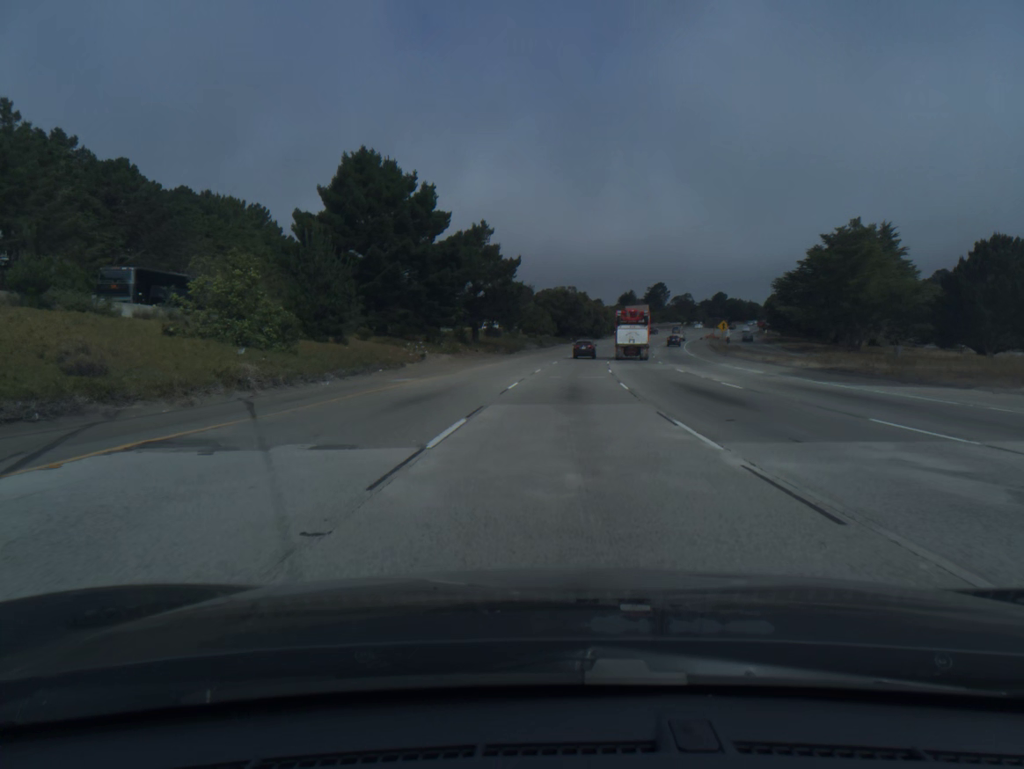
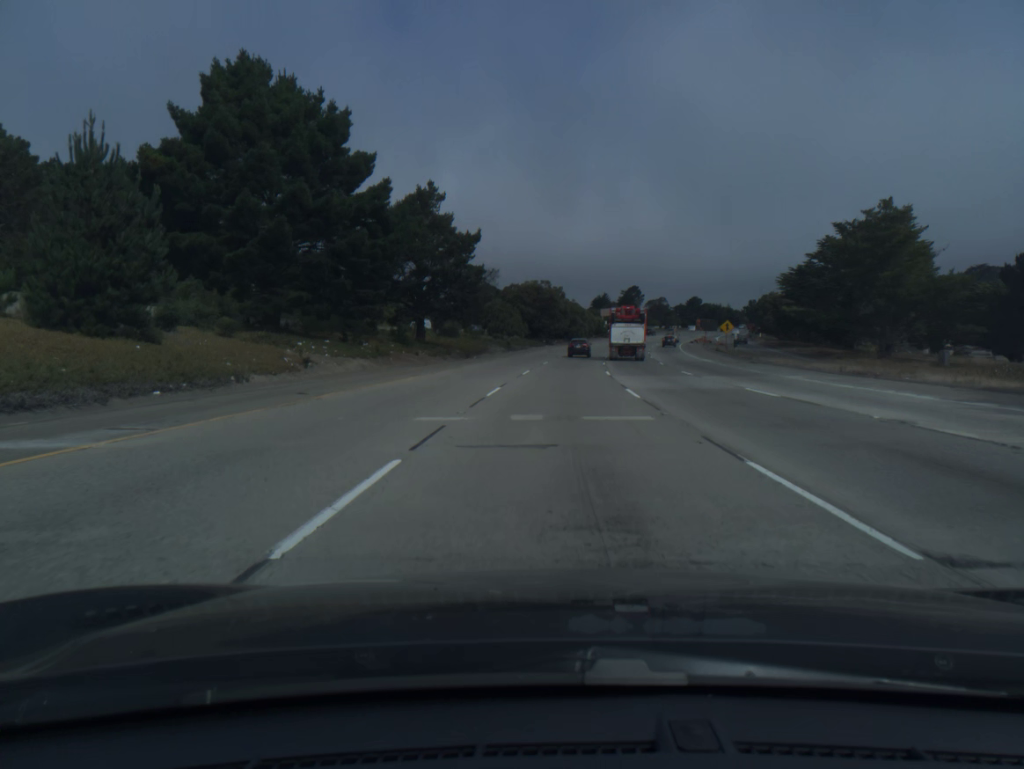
(+0.4, +19.9) m; +2°
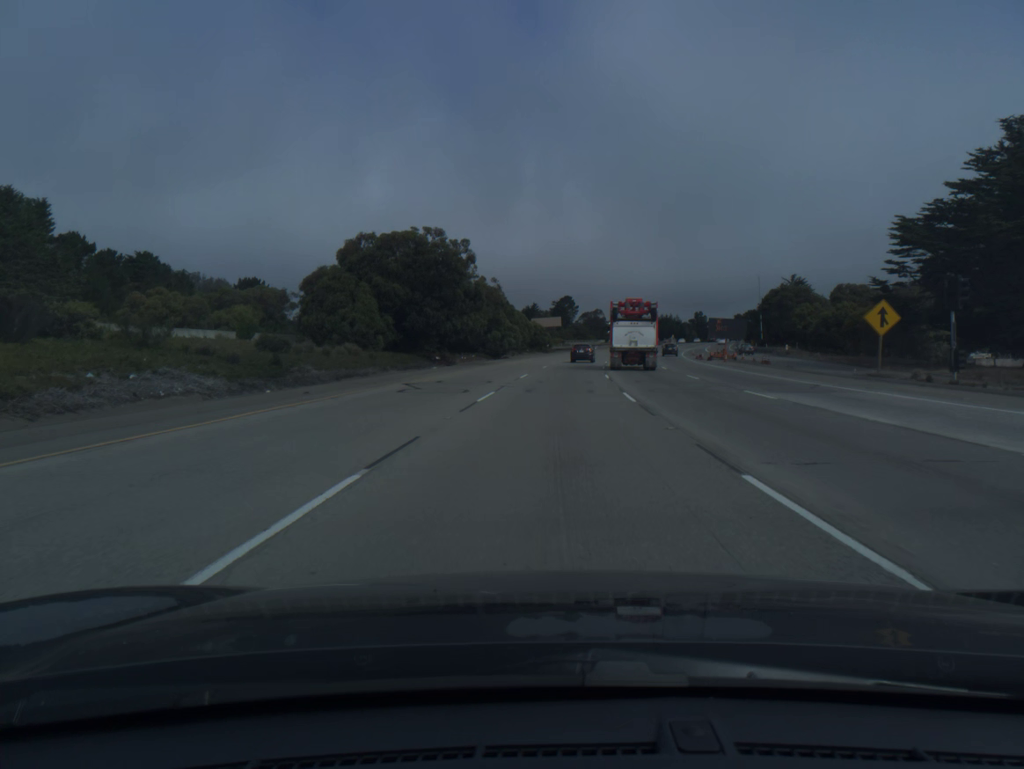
(+3.0, +58.8) m; +5°
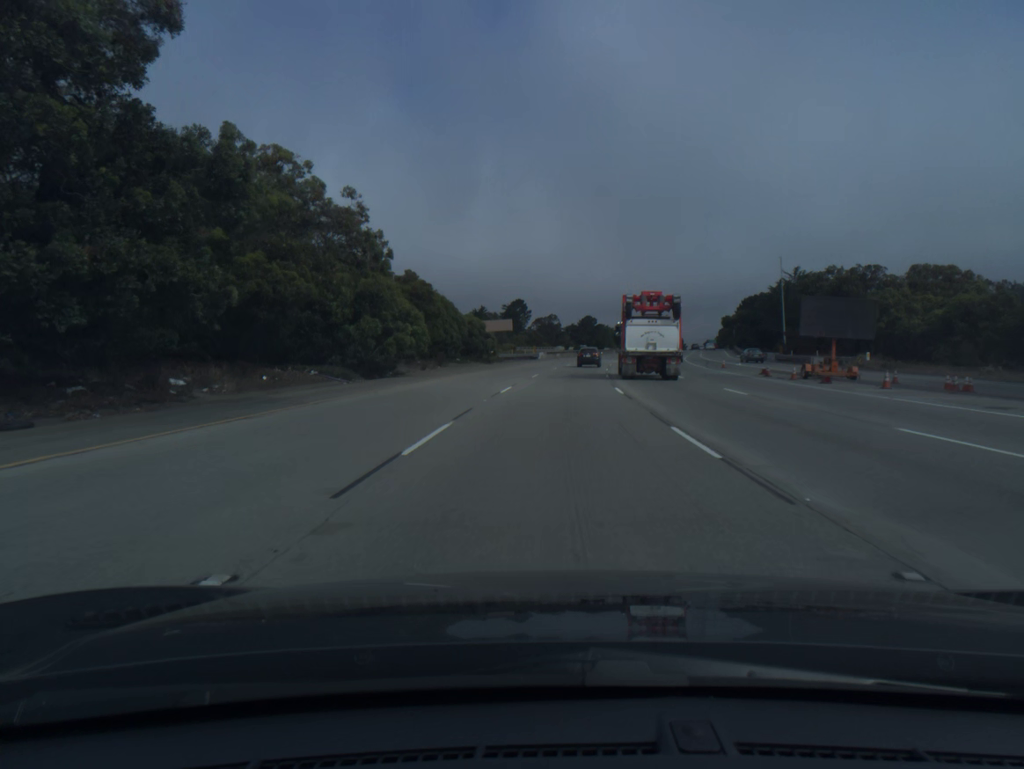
(+1.2, +38.7) m; +4°
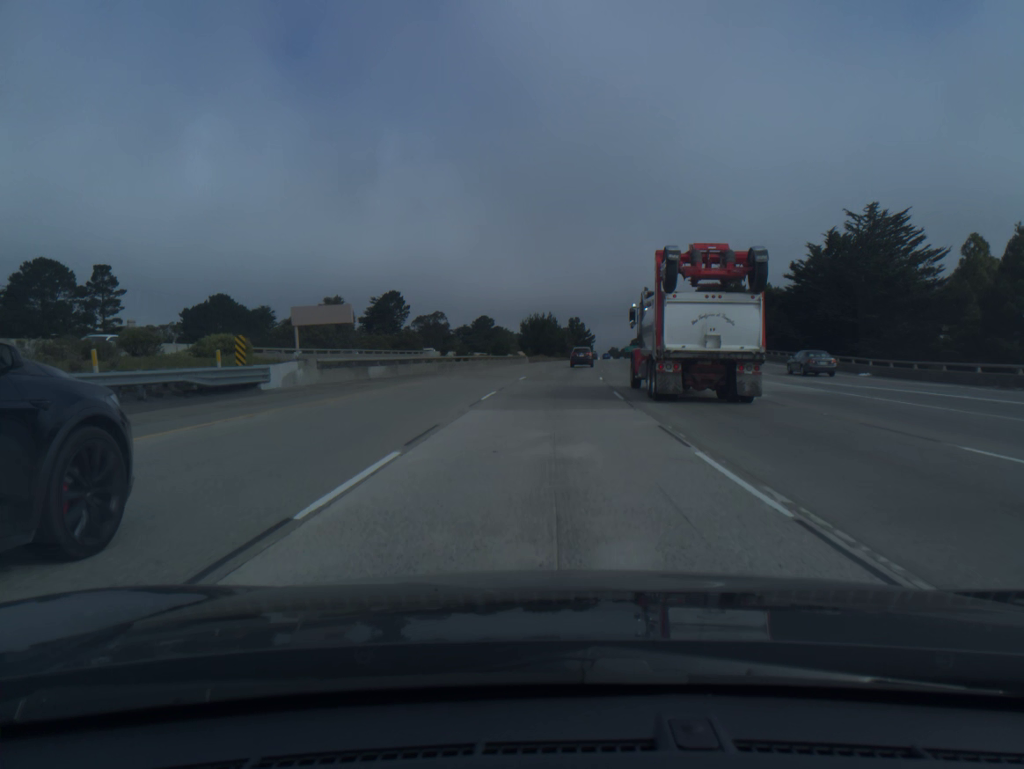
(+5.1, +75.8) m; +7°
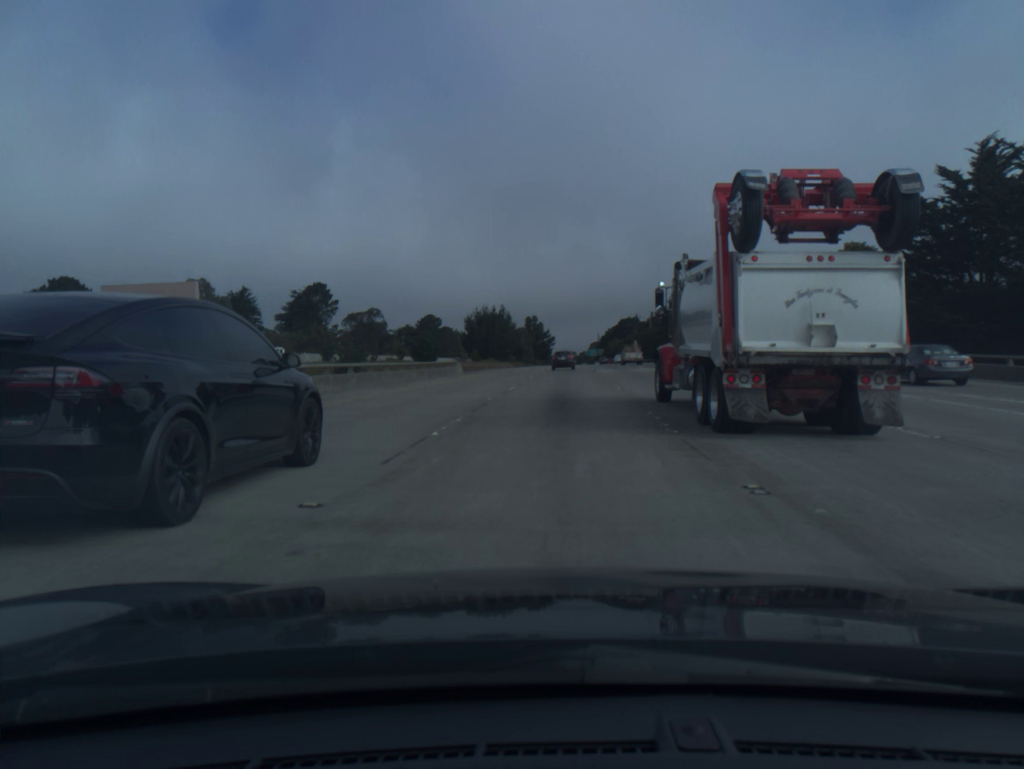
(+1.1, +37.8) m; +3°
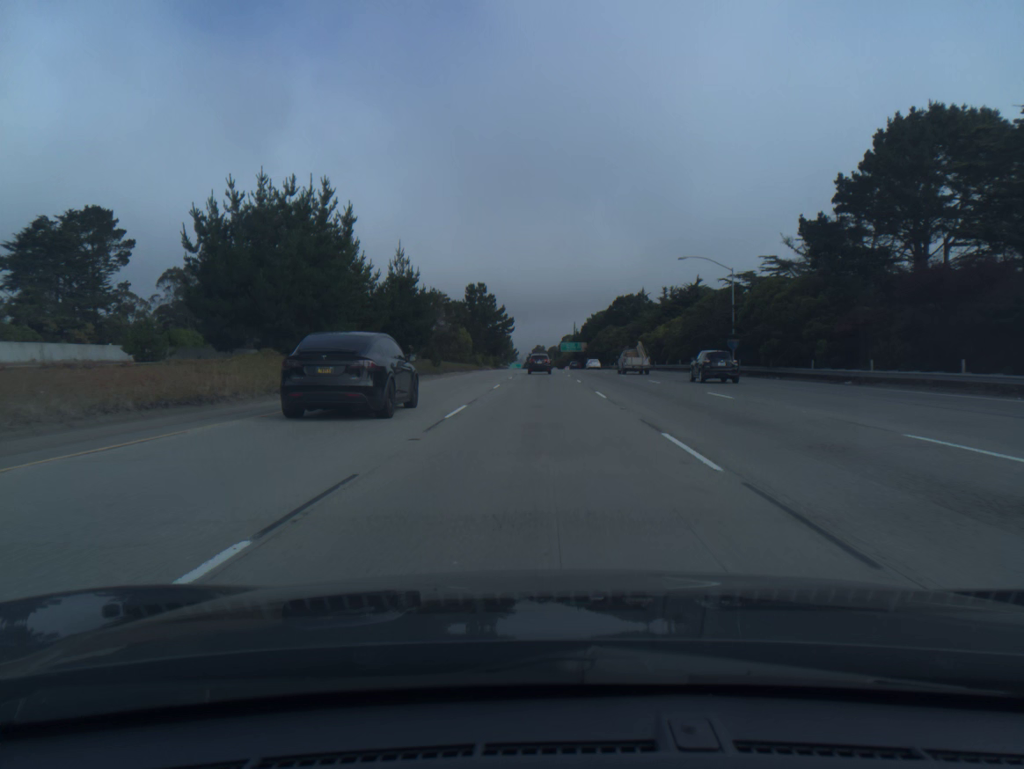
(+3.7, +95.0) m; +2°
